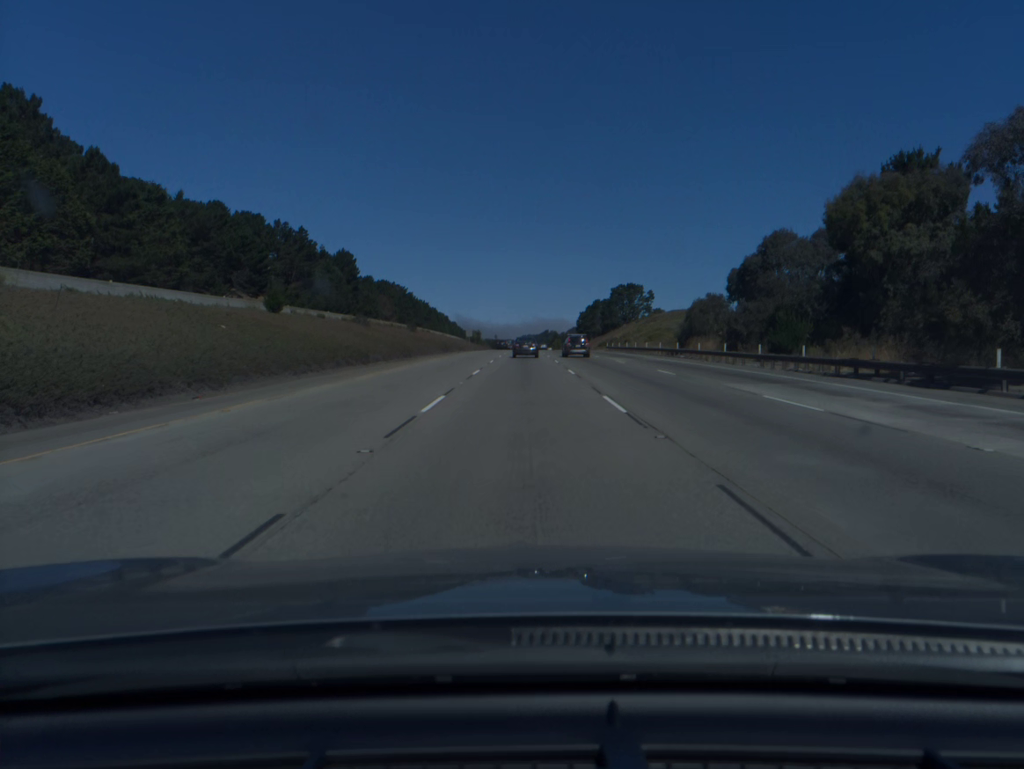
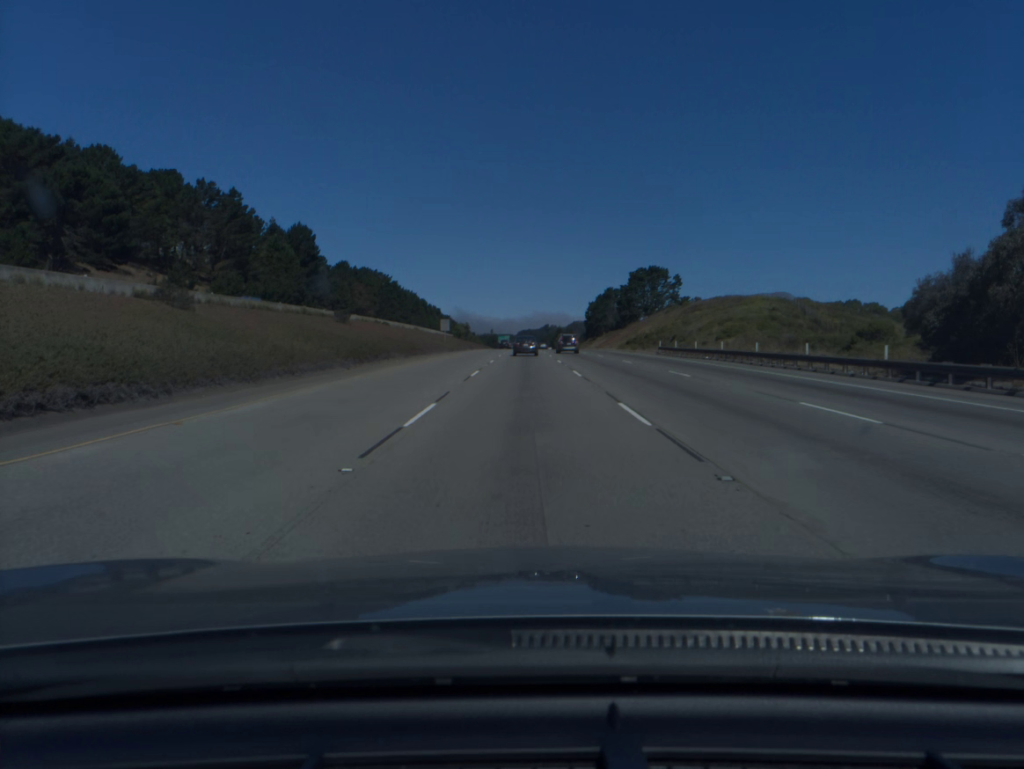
(0.0, +46.1) m; 0°
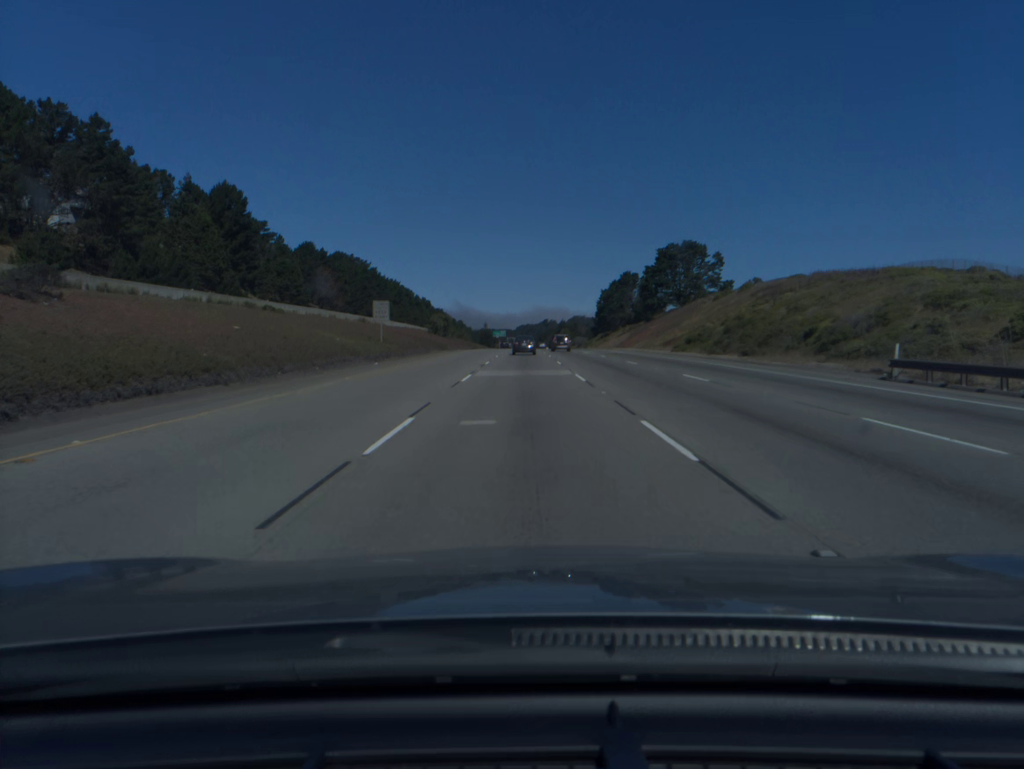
(+0.1, +47.0) m; 0°
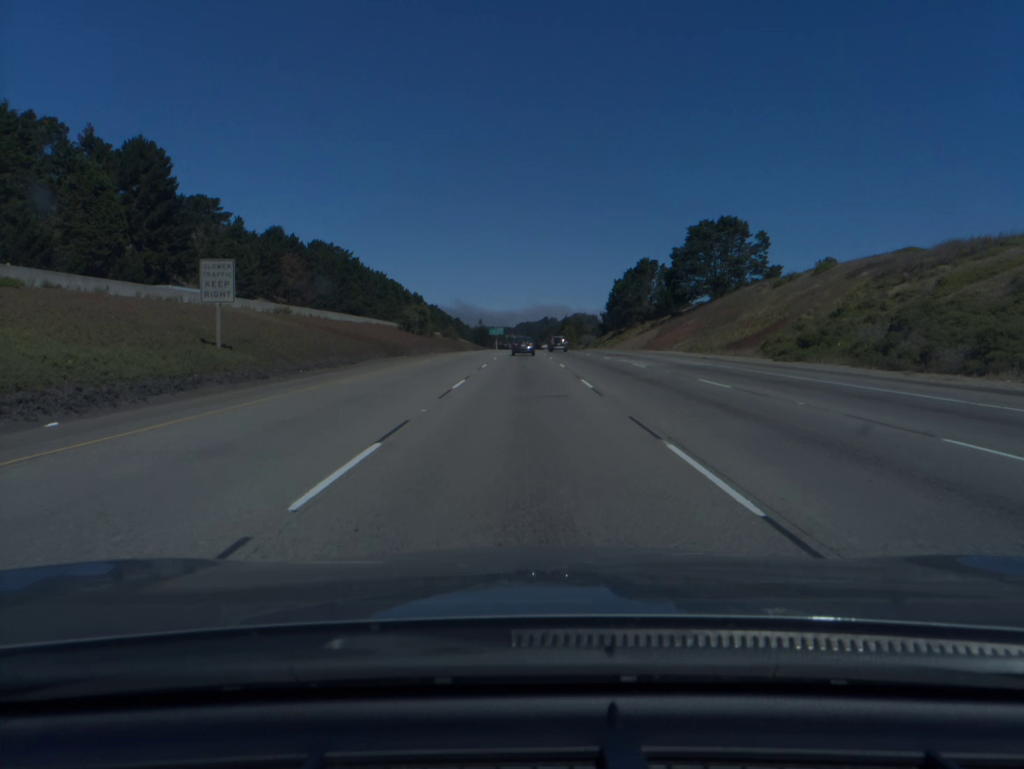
(0.0, +31.9) m; 0°
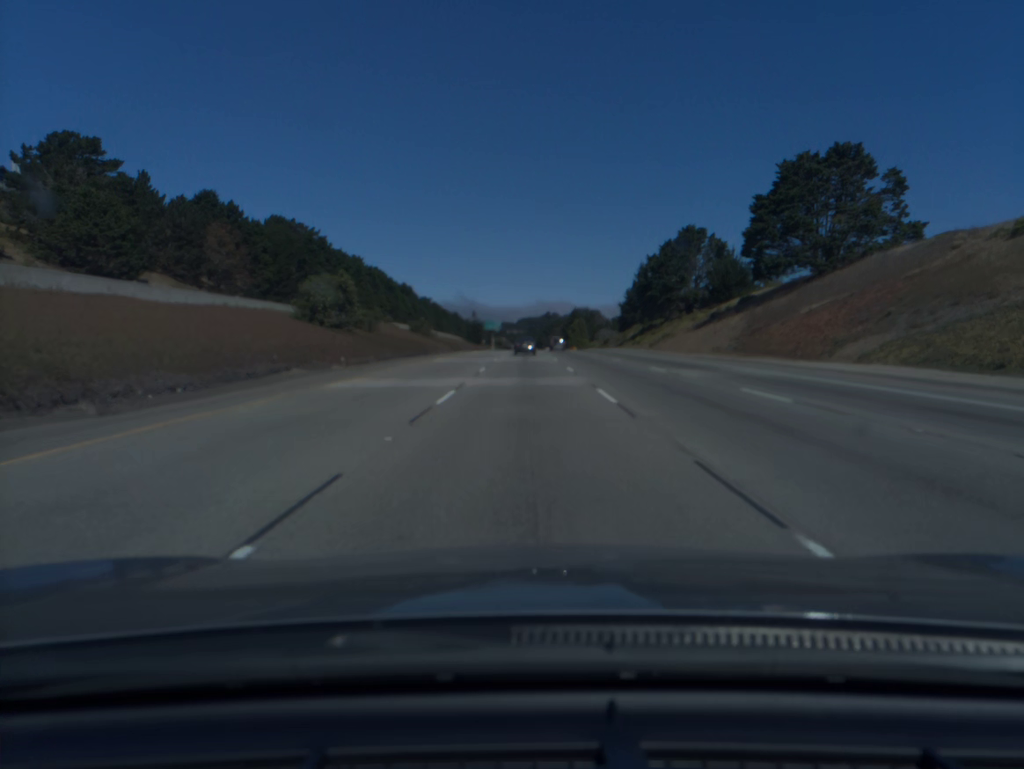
(-0.1, +48.6) m; 0°
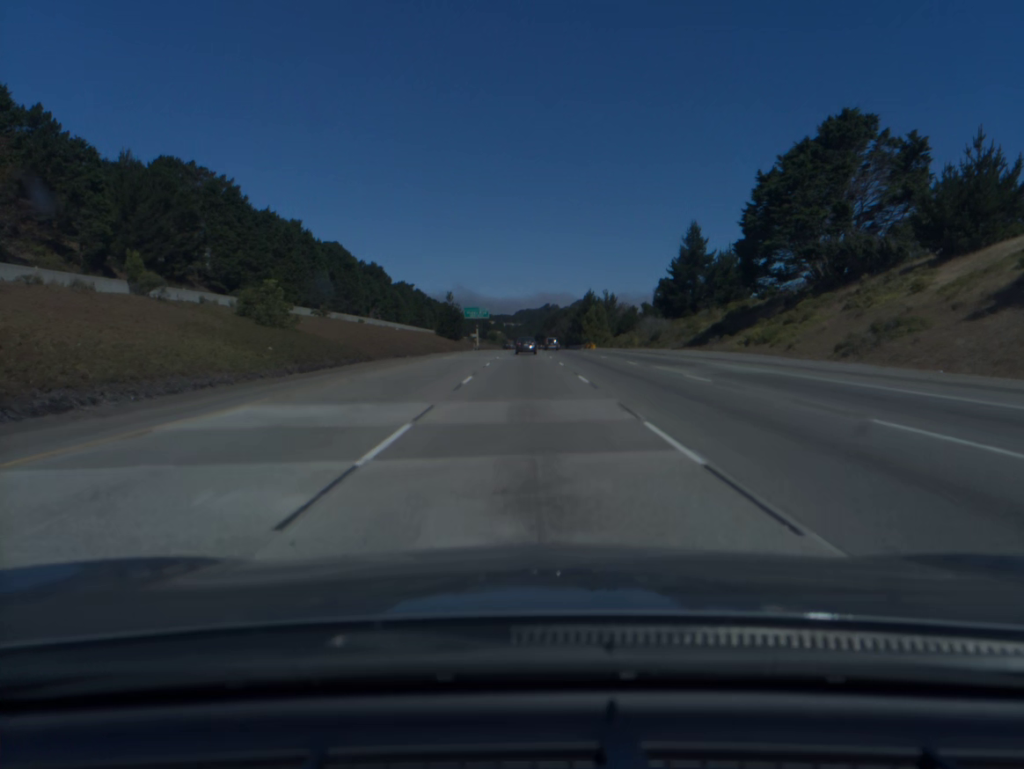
(+0.1, +66.3) m; 0°
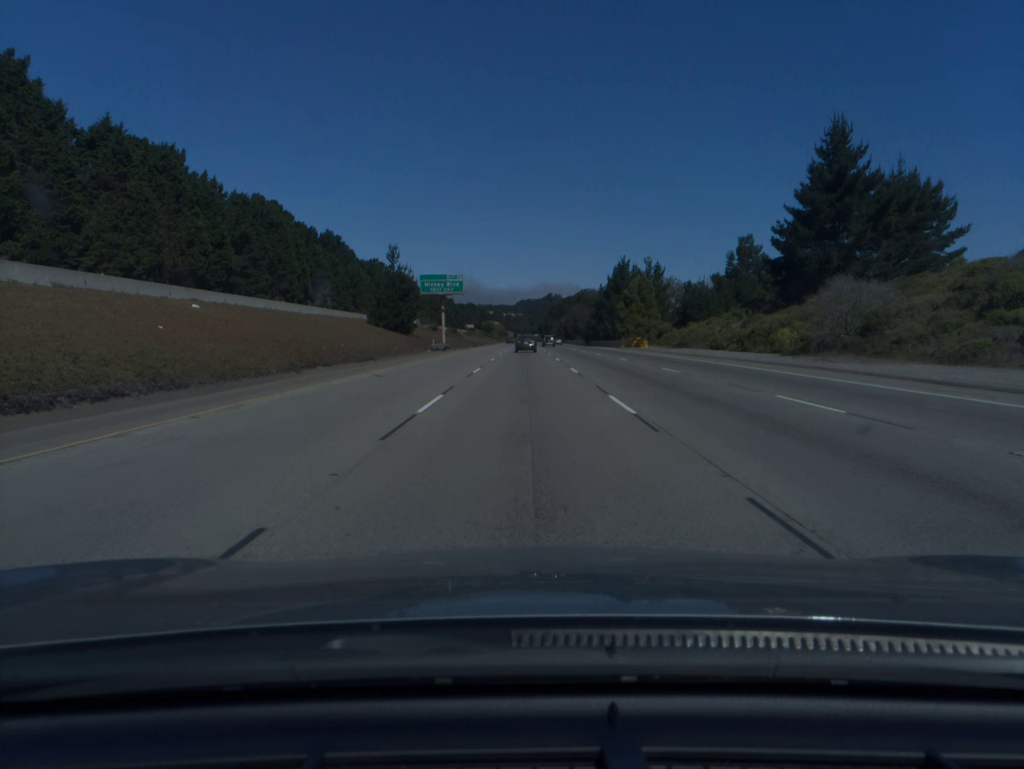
(-0.1, +67.7) m; 0°
